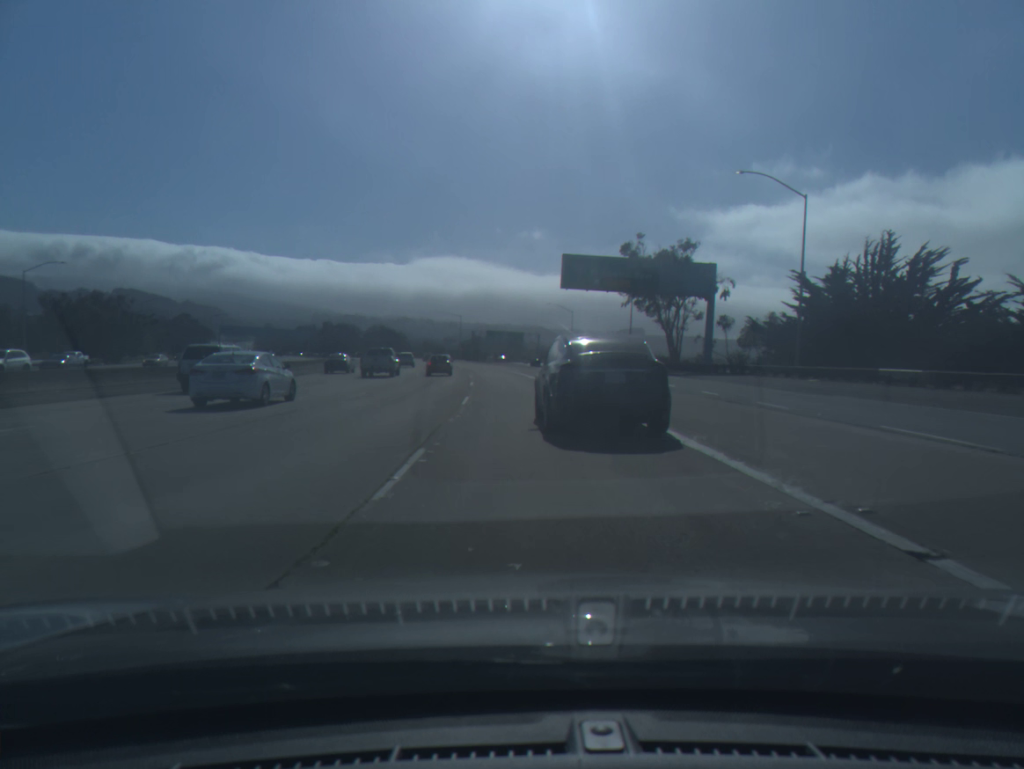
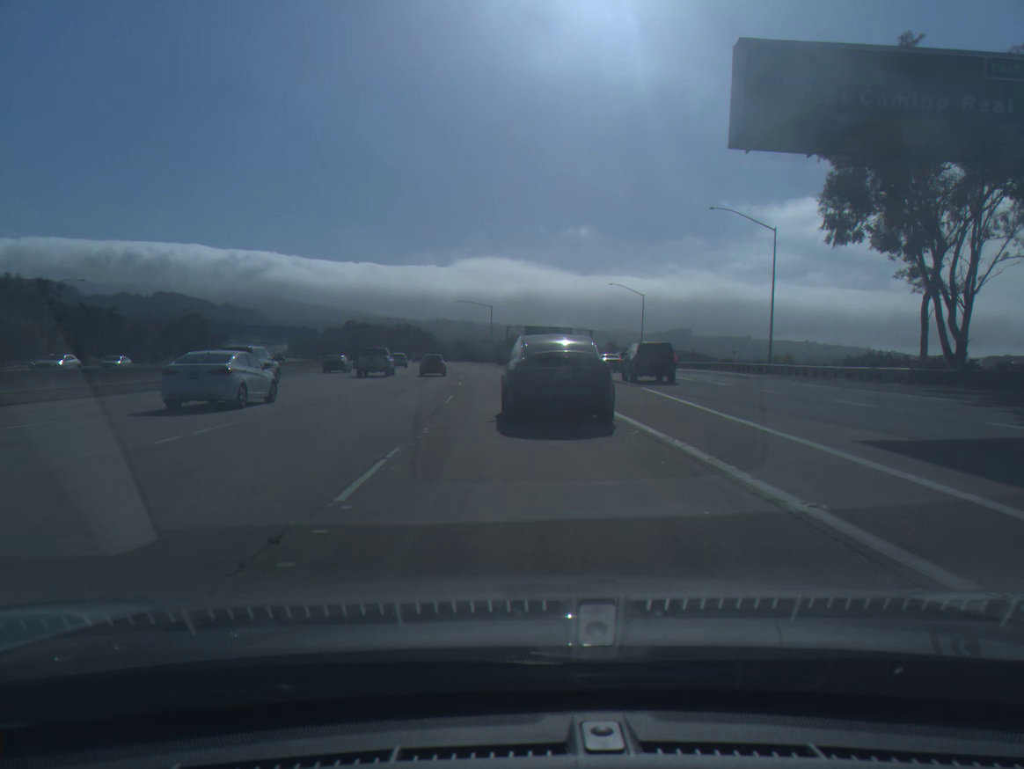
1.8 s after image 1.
(-1.0, +42.7) m; -3°
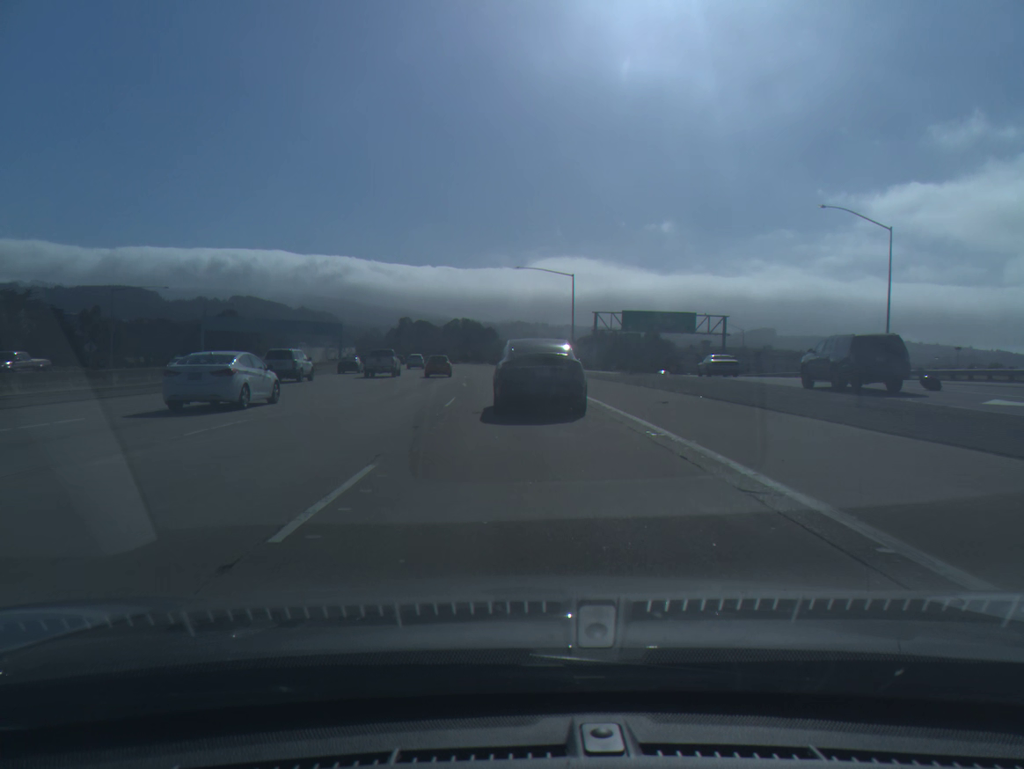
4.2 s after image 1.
(-2.7, +57.6) m; -5°
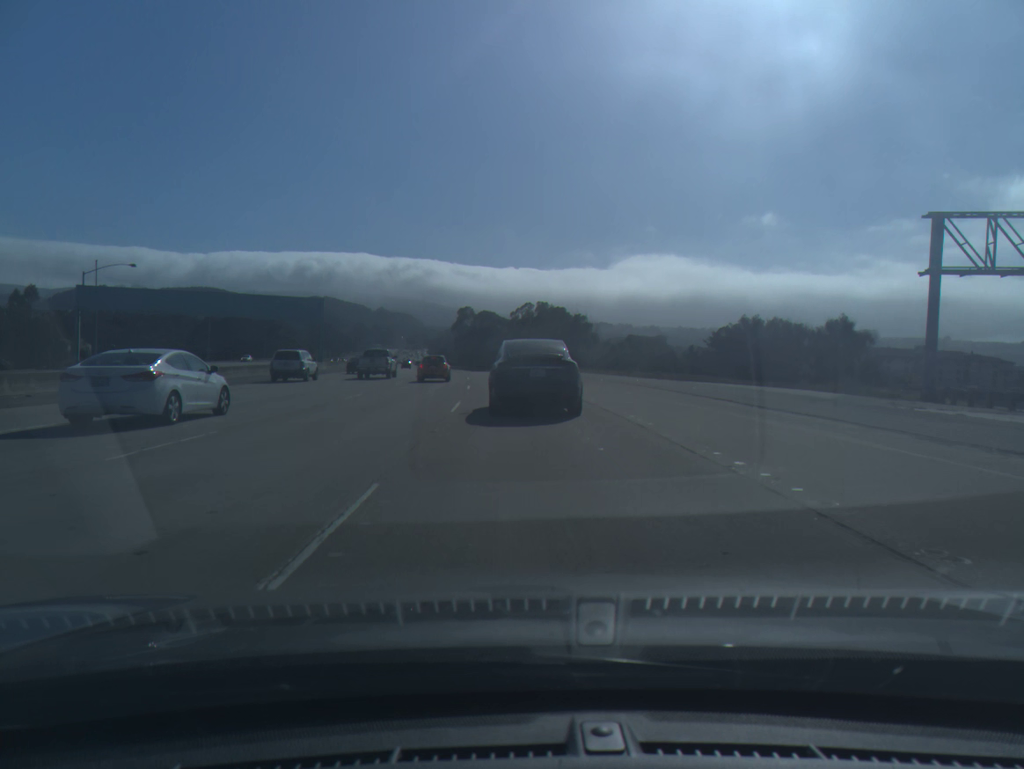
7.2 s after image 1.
(-4.2, +75.3) m; -6°
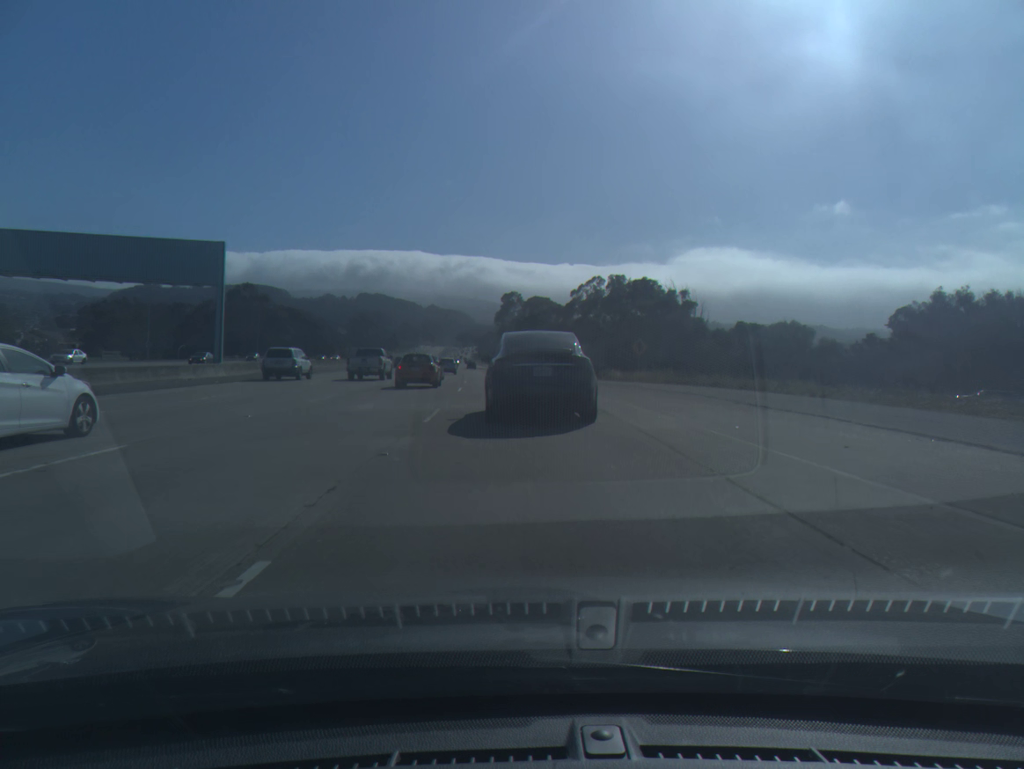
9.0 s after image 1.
(-1.4, +47.1) m; -4°
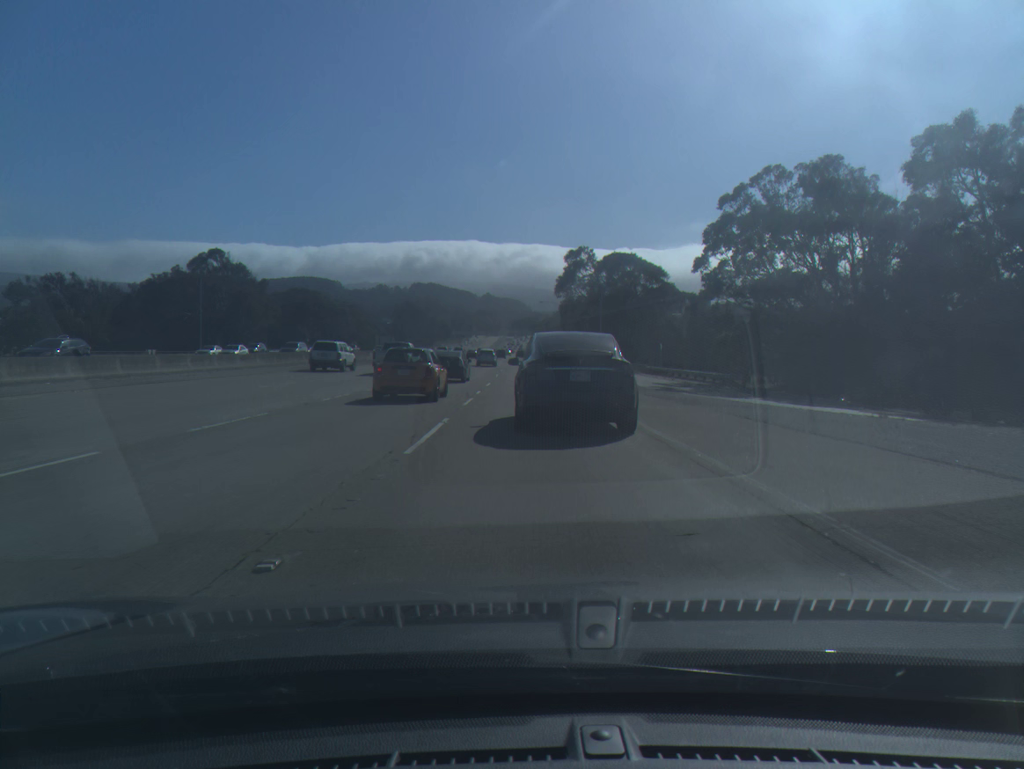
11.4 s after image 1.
(-2.5, +59.8) m; -4°
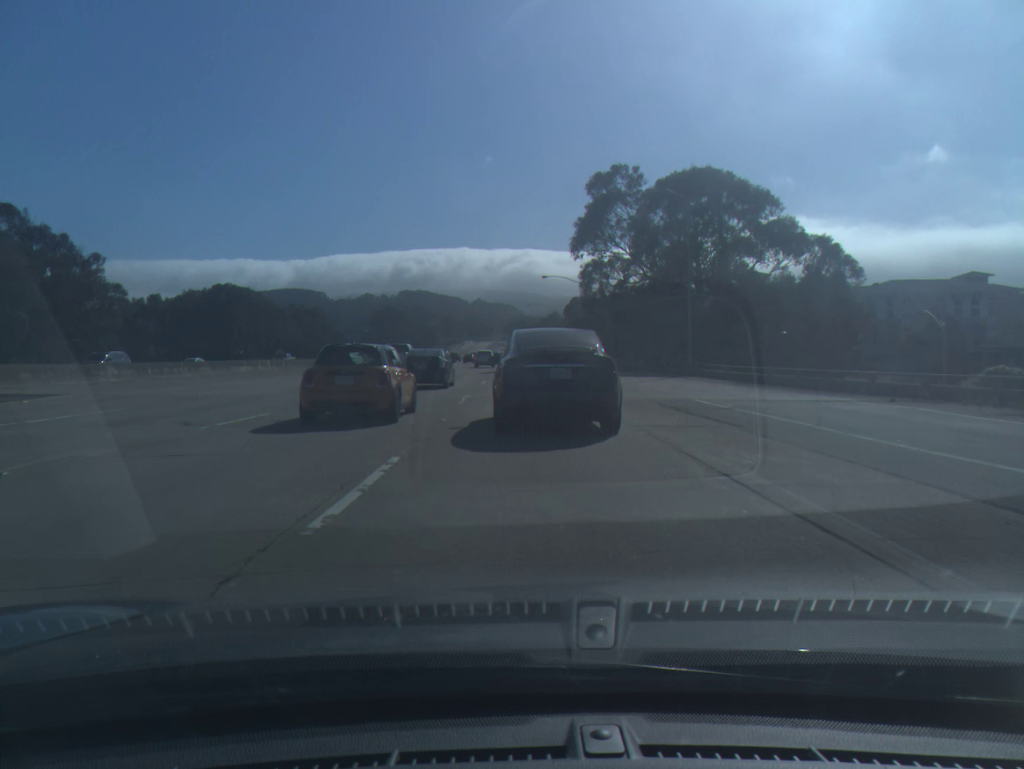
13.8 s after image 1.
(-0.1, +57.7) m; 0°
